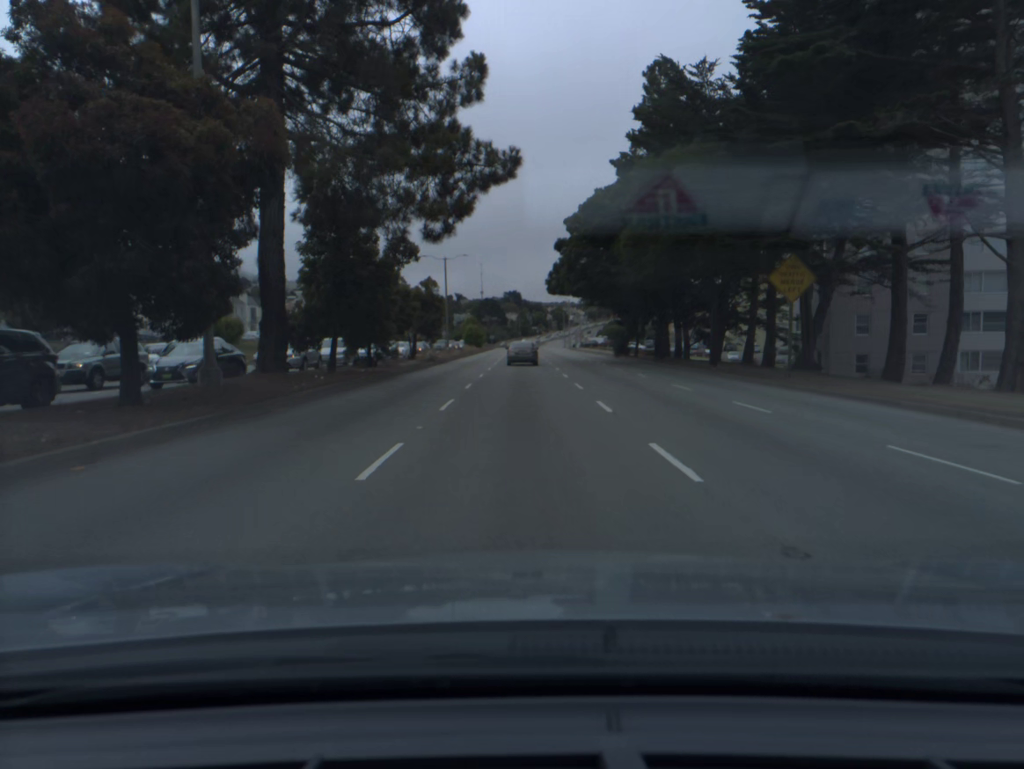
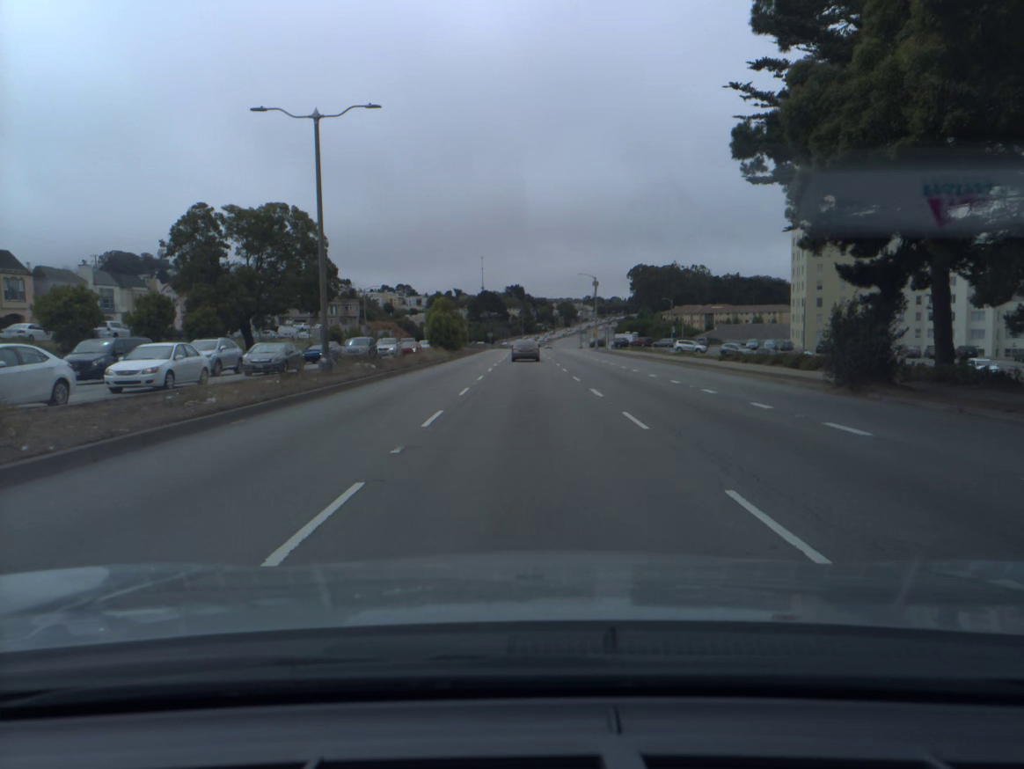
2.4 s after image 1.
(0.0, +47.6) m; 0°
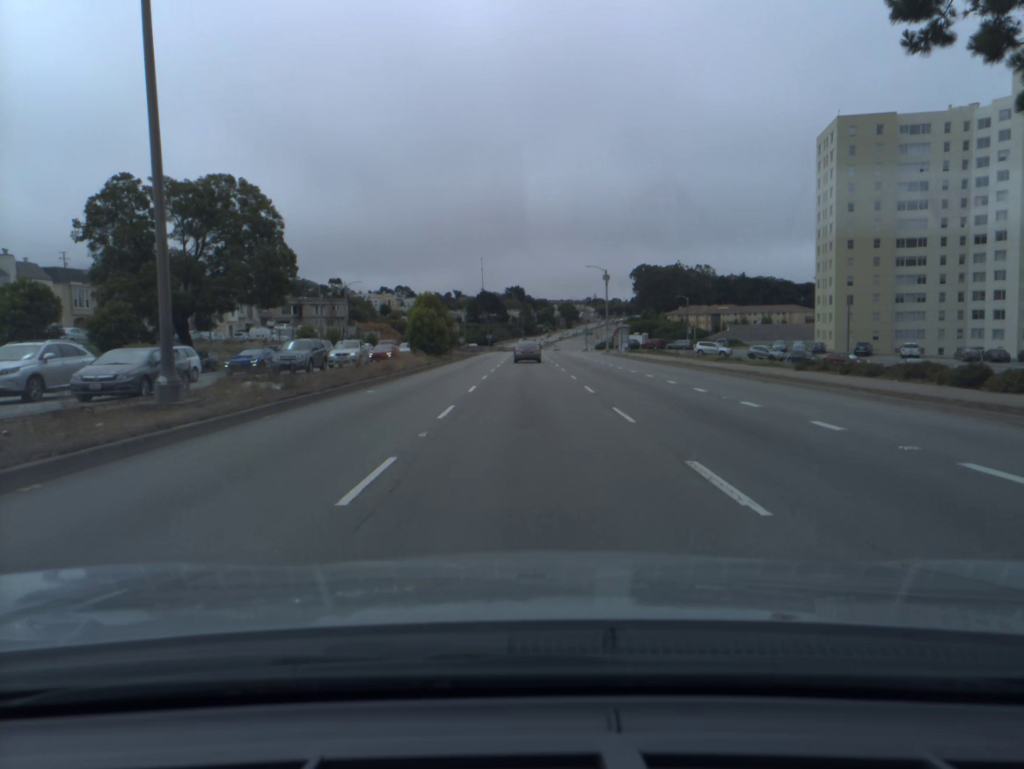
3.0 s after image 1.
(0.0, +12.7) m; 0°
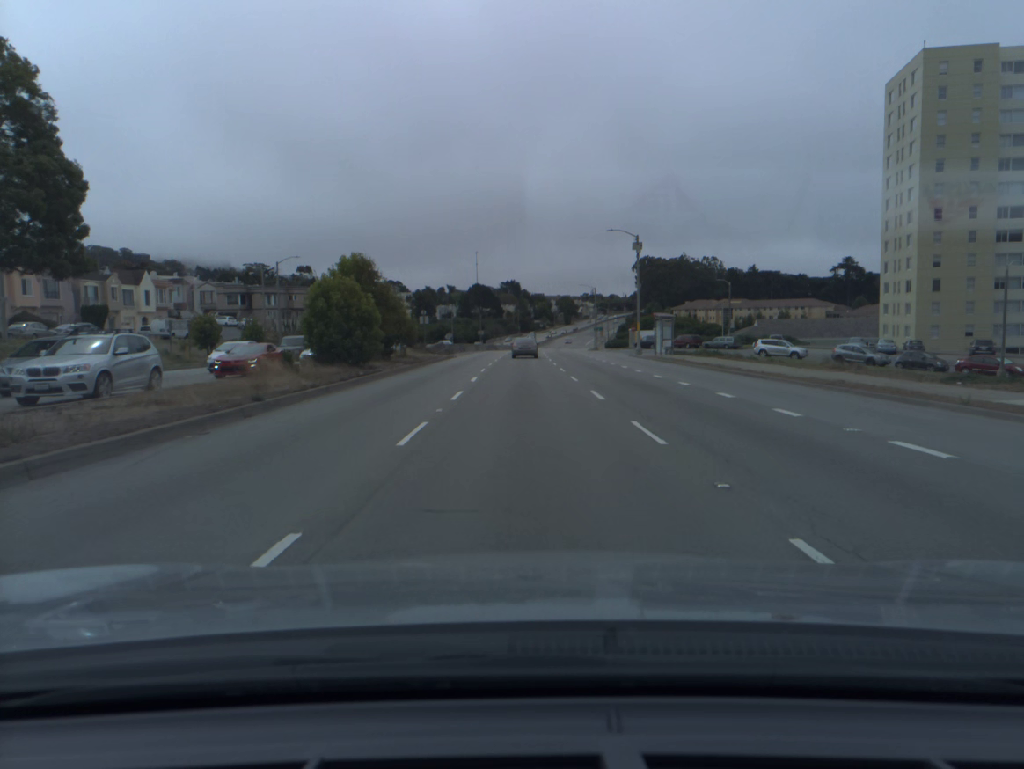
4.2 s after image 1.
(+0.1, +26.1) m; 0°
